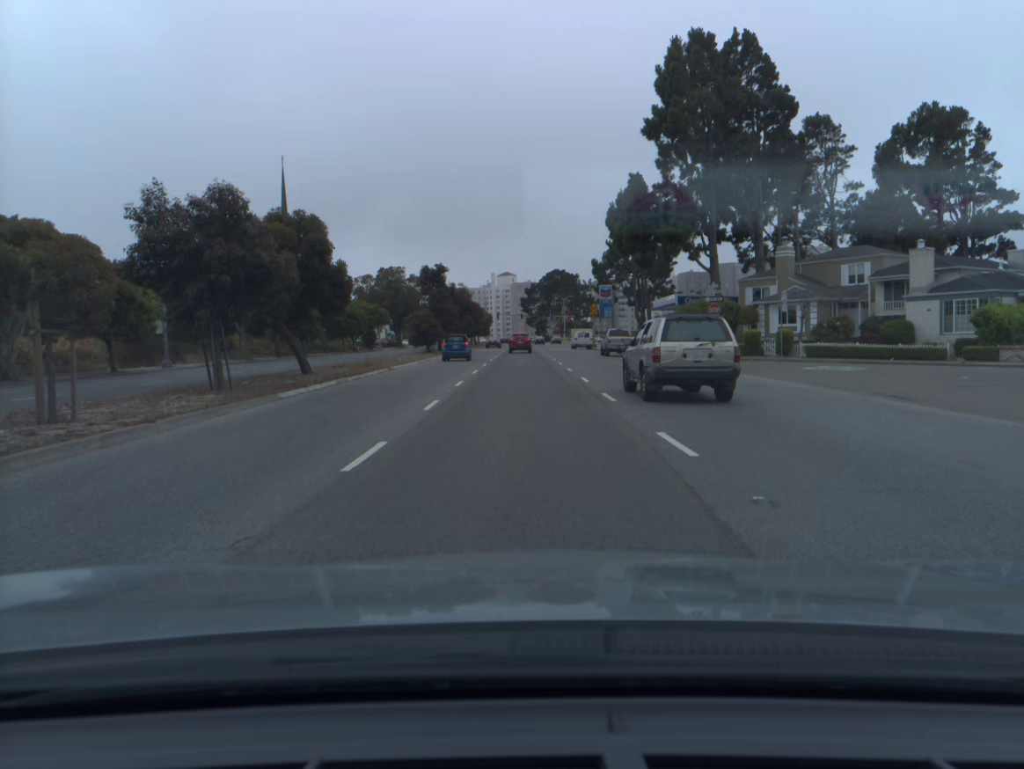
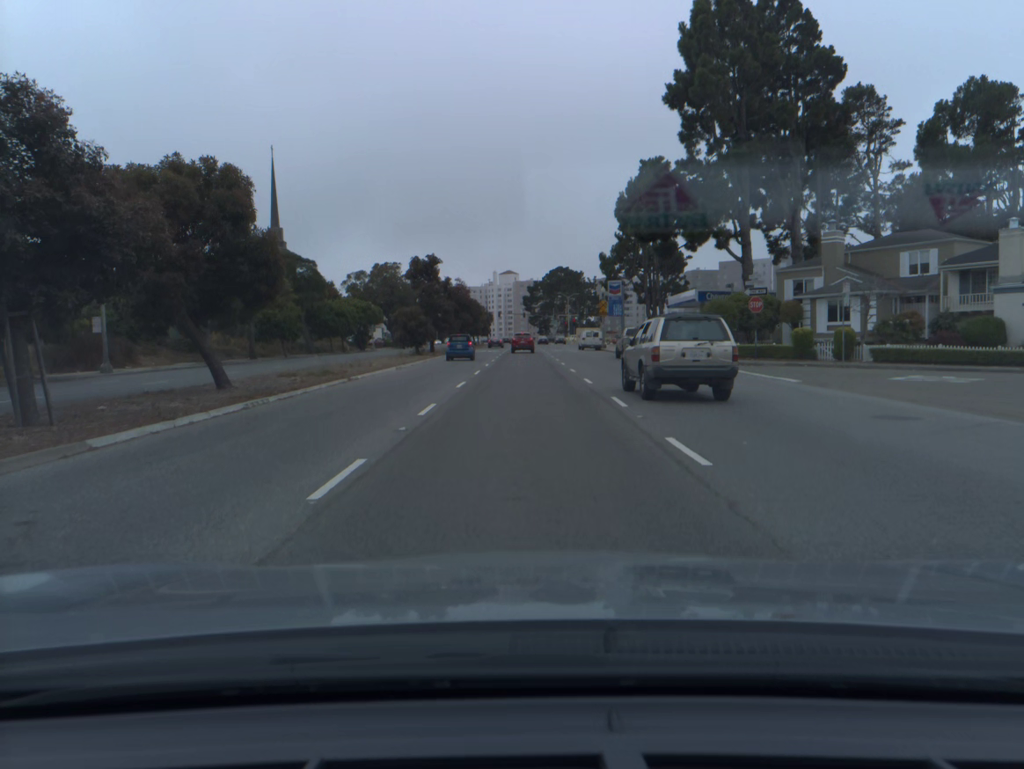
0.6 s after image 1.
(0.0, +8.0) m; 0°
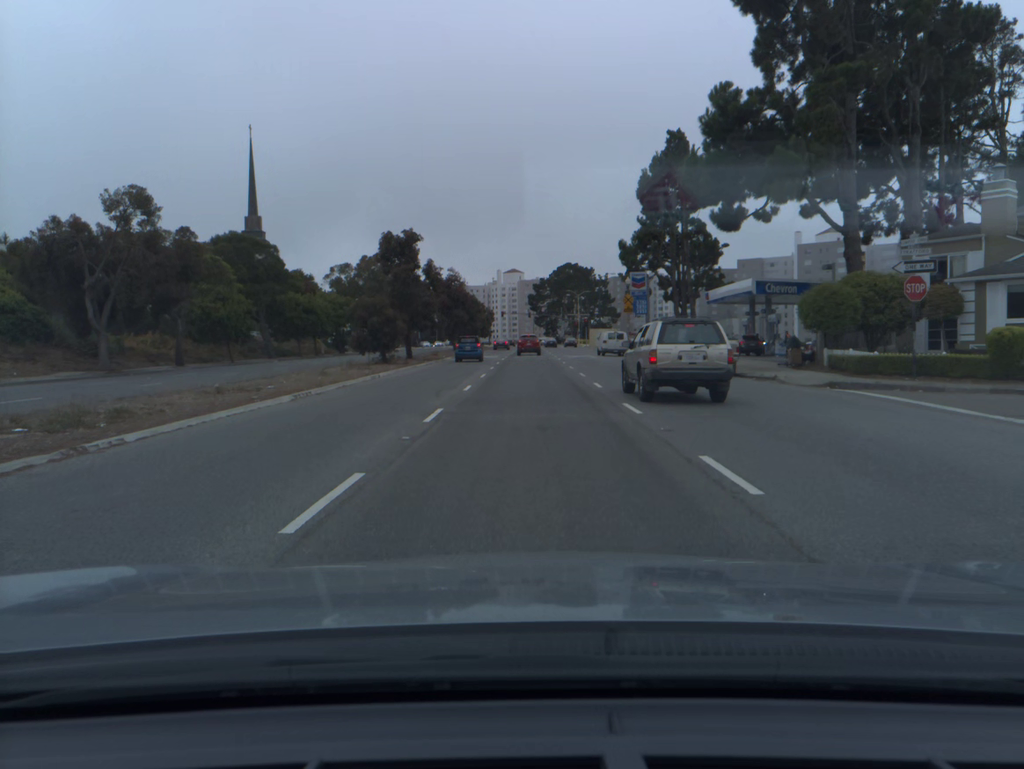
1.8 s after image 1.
(-0.1, +15.5) m; 0°
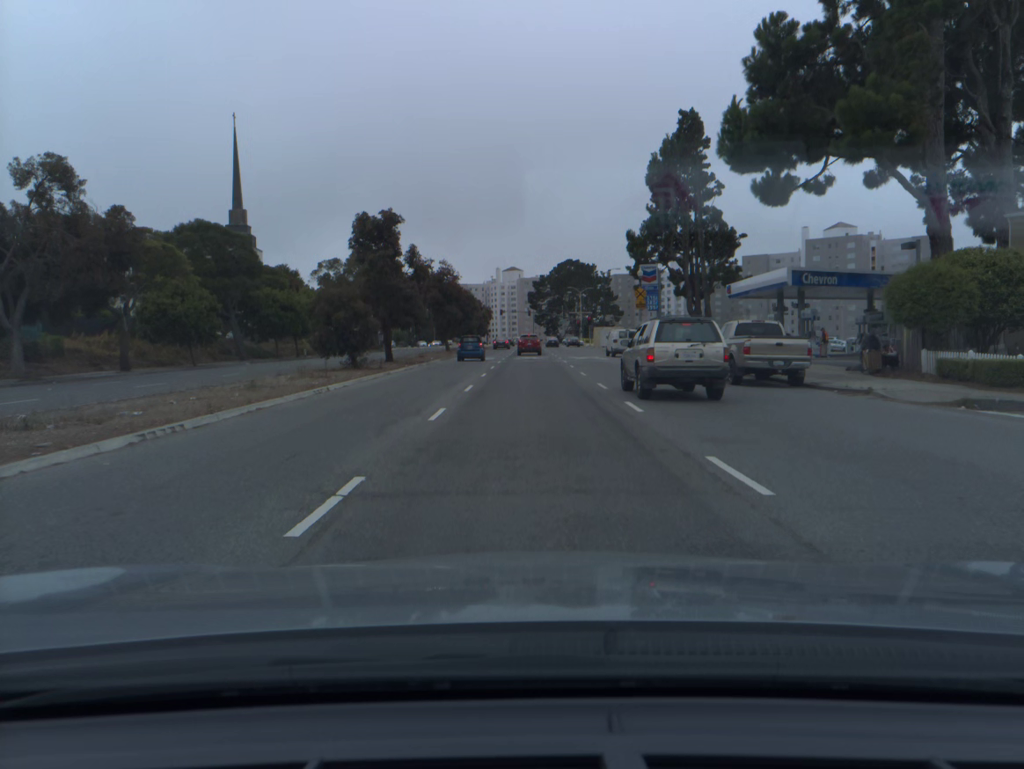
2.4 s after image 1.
(0.0, +7.5) m; 0°
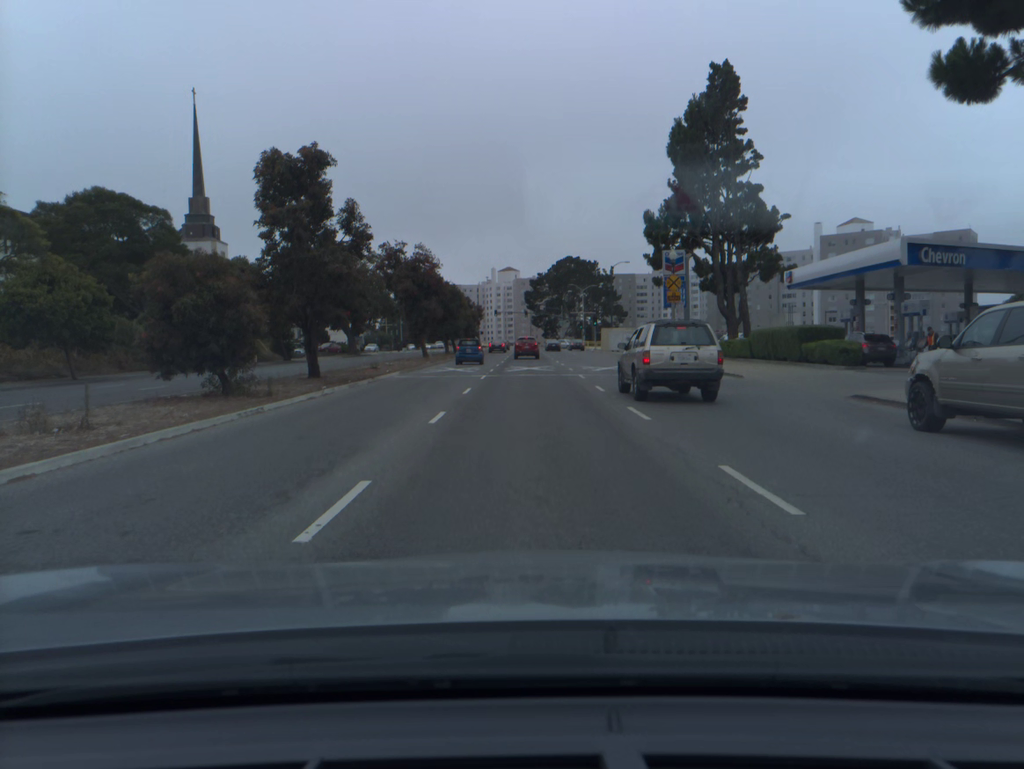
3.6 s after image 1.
(0.0, +14.6) m; 0°
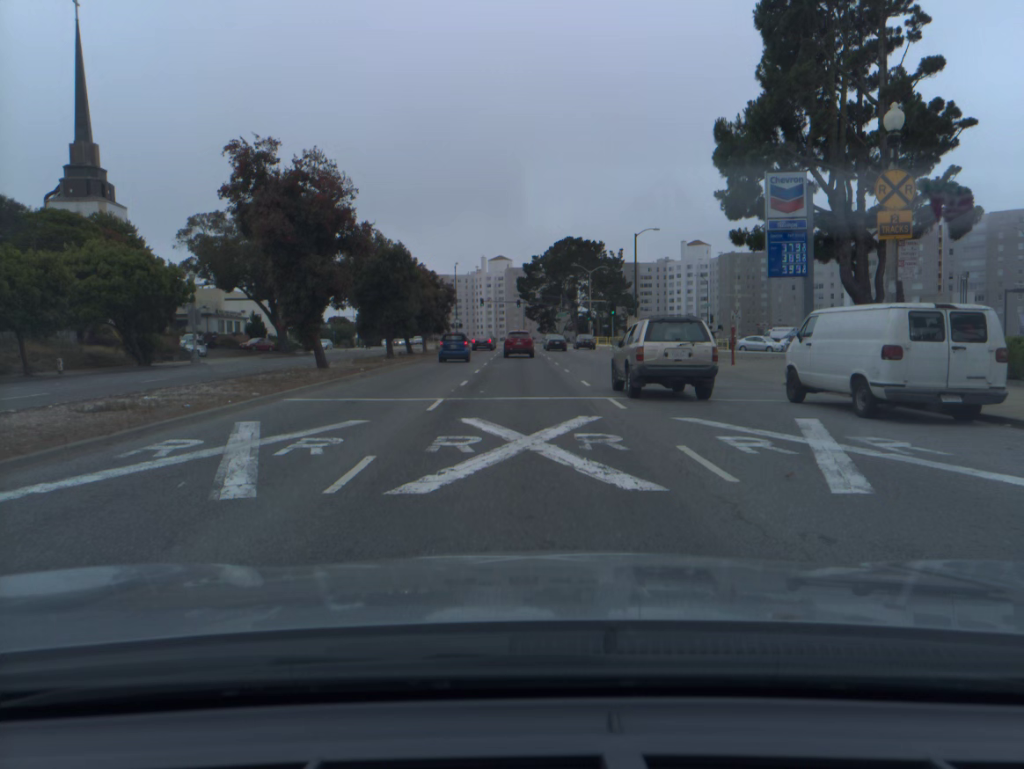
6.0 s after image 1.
(+0.2, +28.1) m; 0°
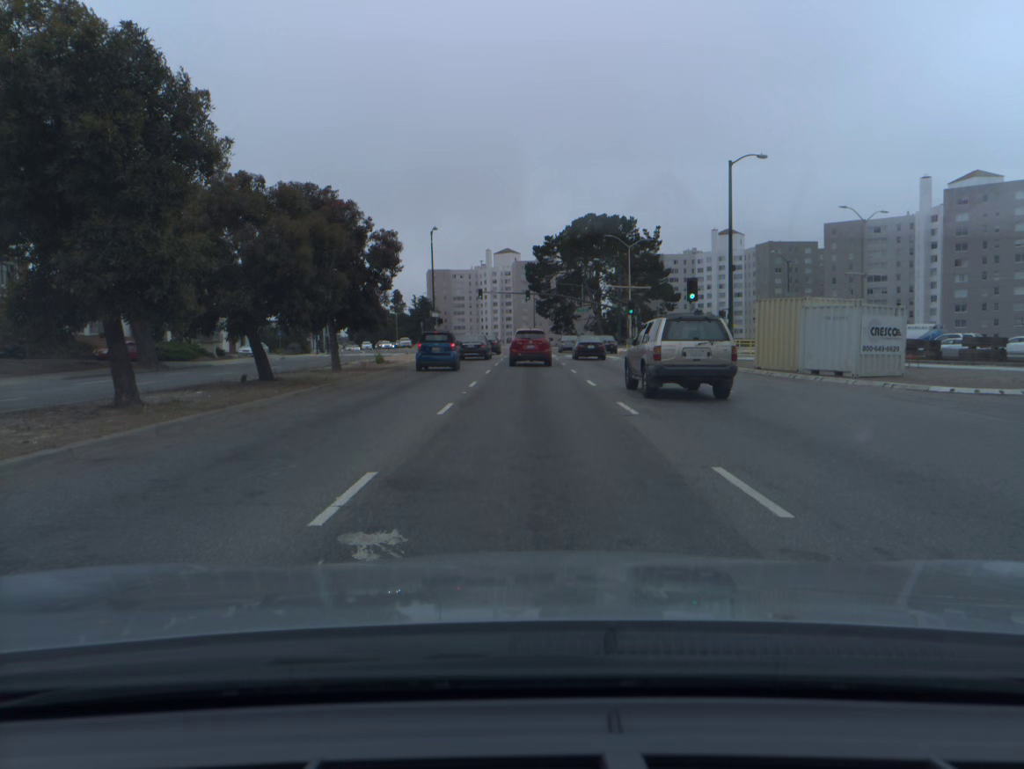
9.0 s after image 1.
(-0.2, +31.5) m; 0°
